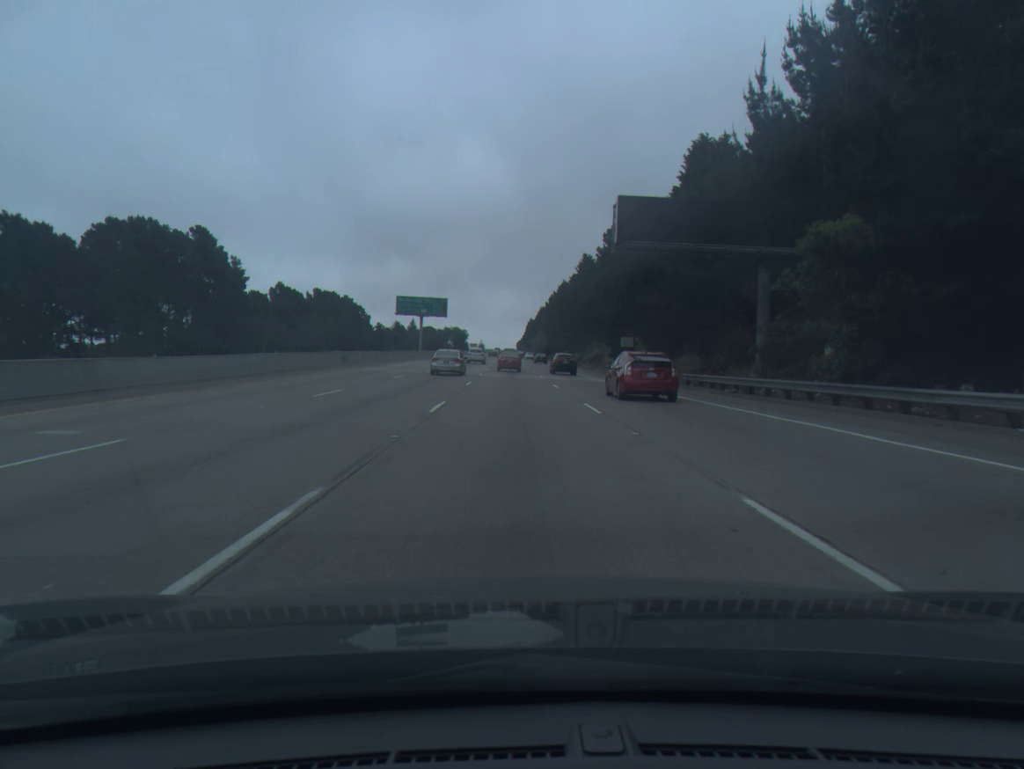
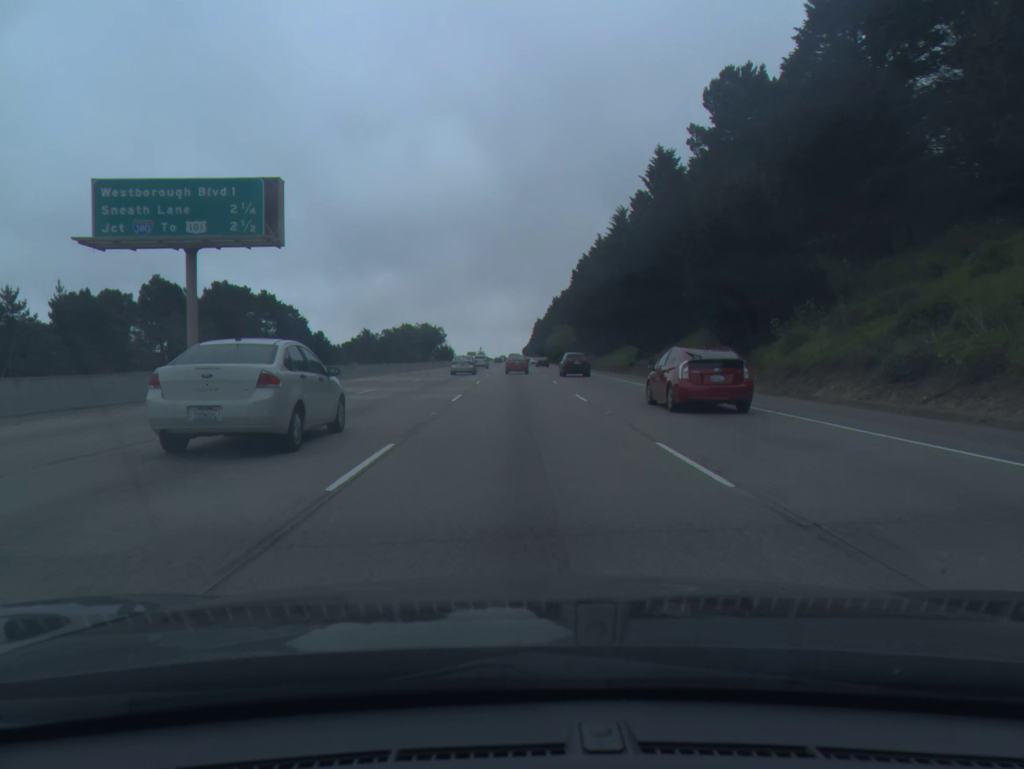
(-1.0, +83.0) m; 0°
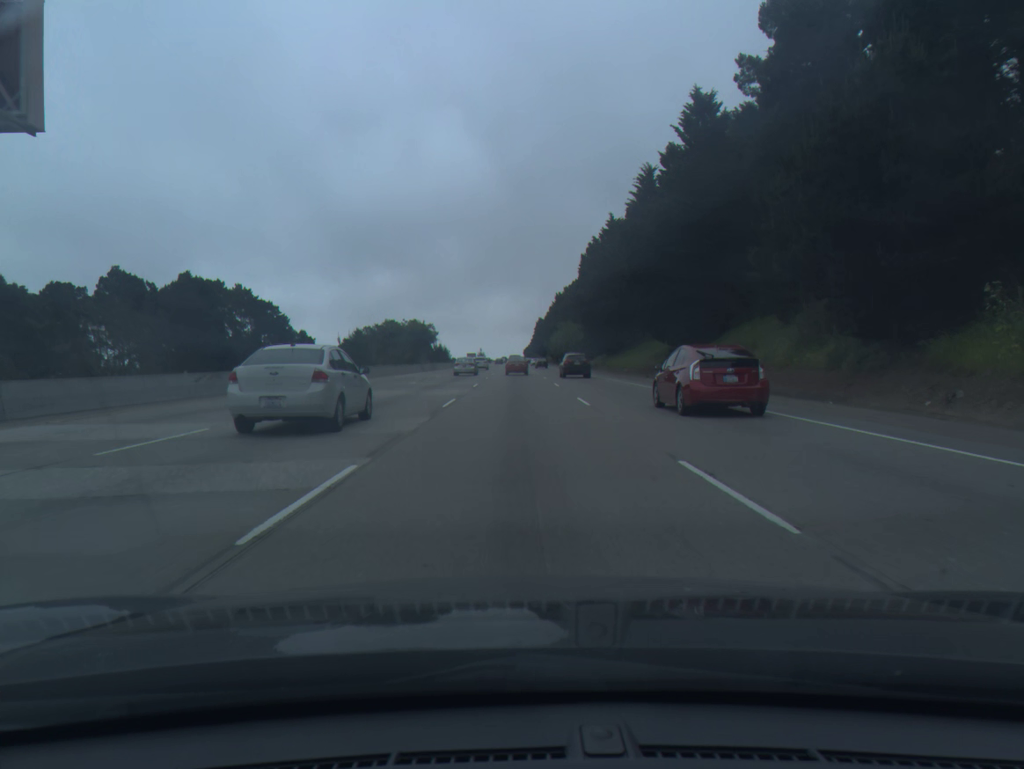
(0.0, +16.5) m; 0°
